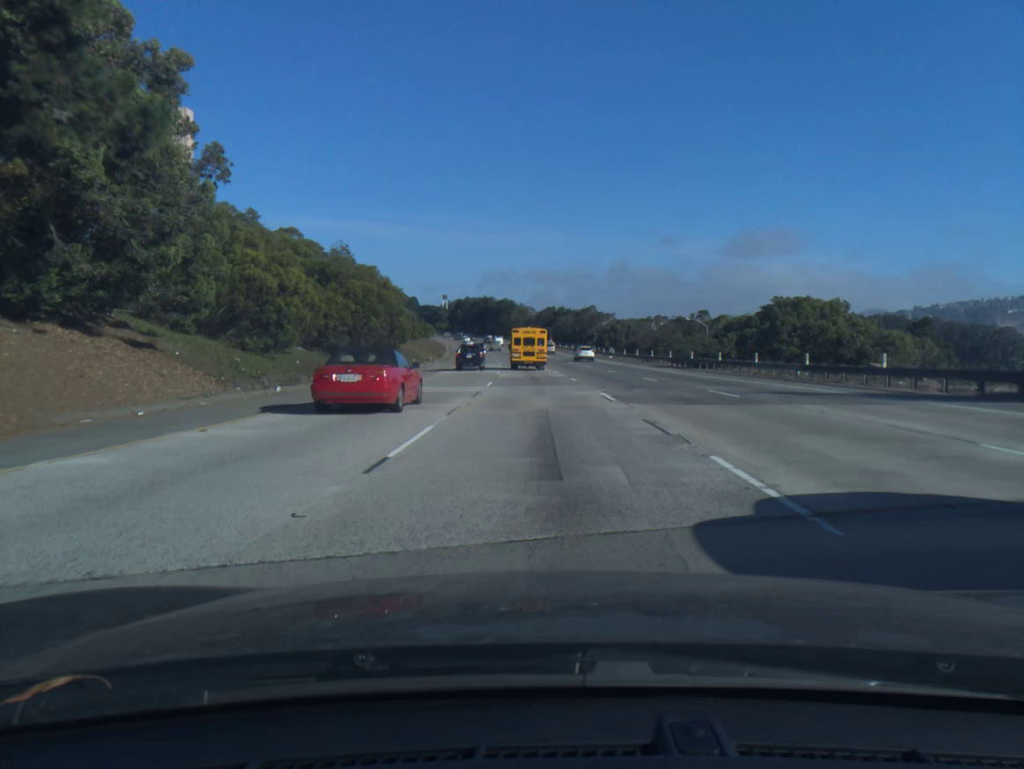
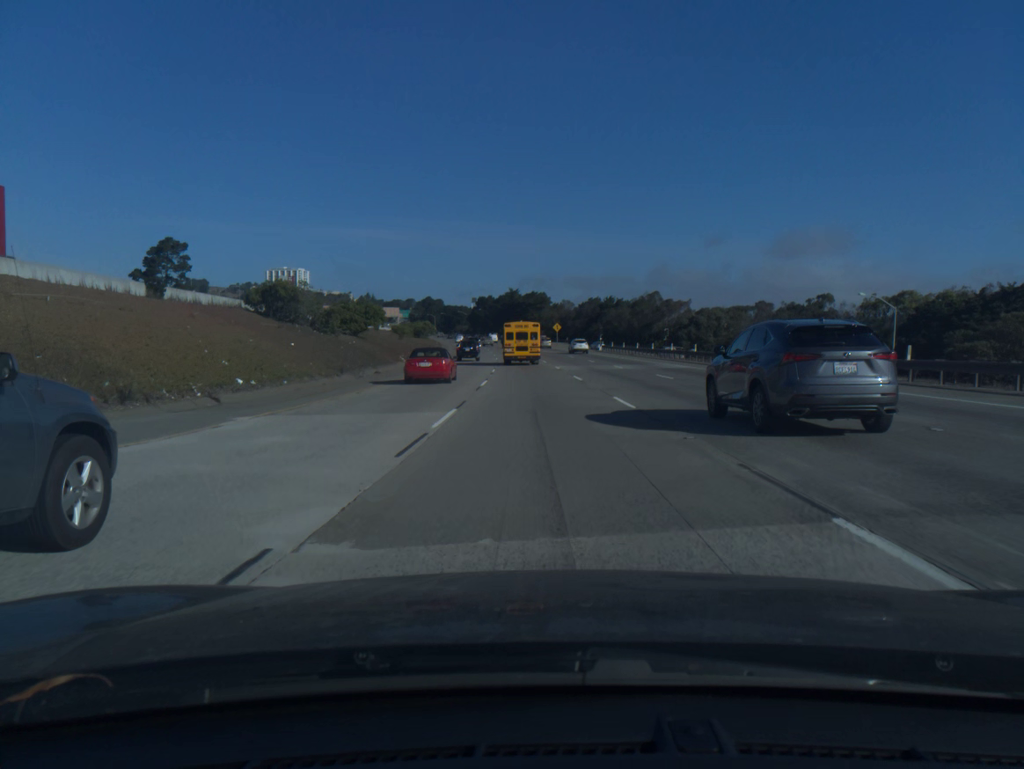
(-1.5, +62.1) m; -3°
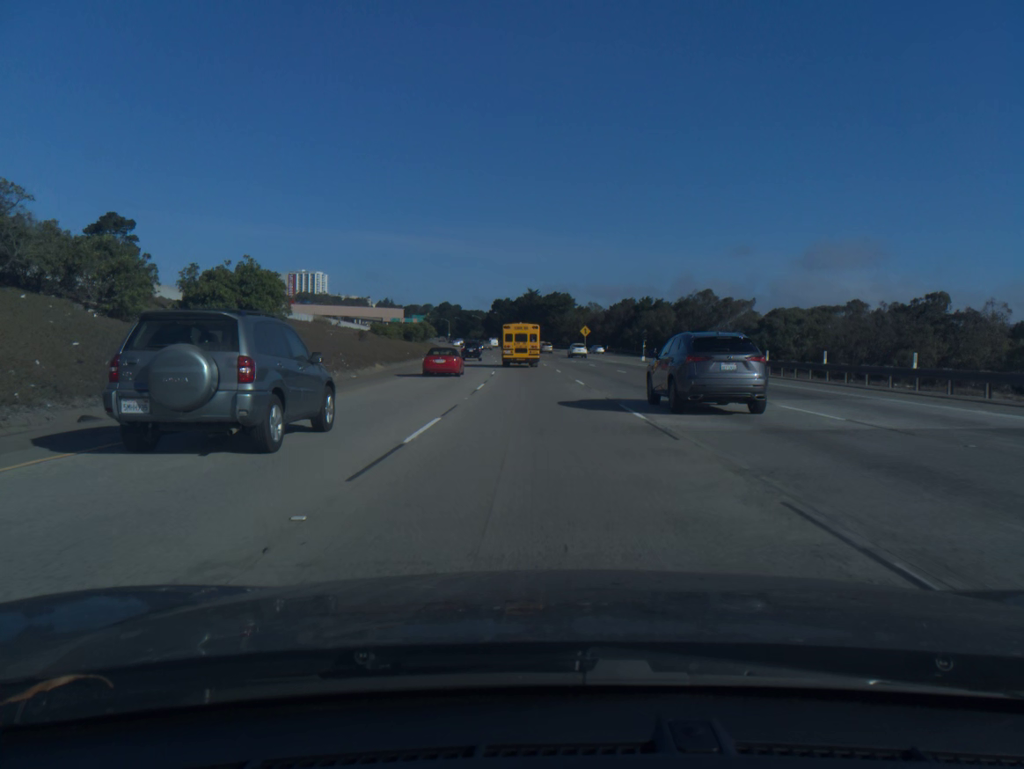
(-0.4, +30.9) m; -1°
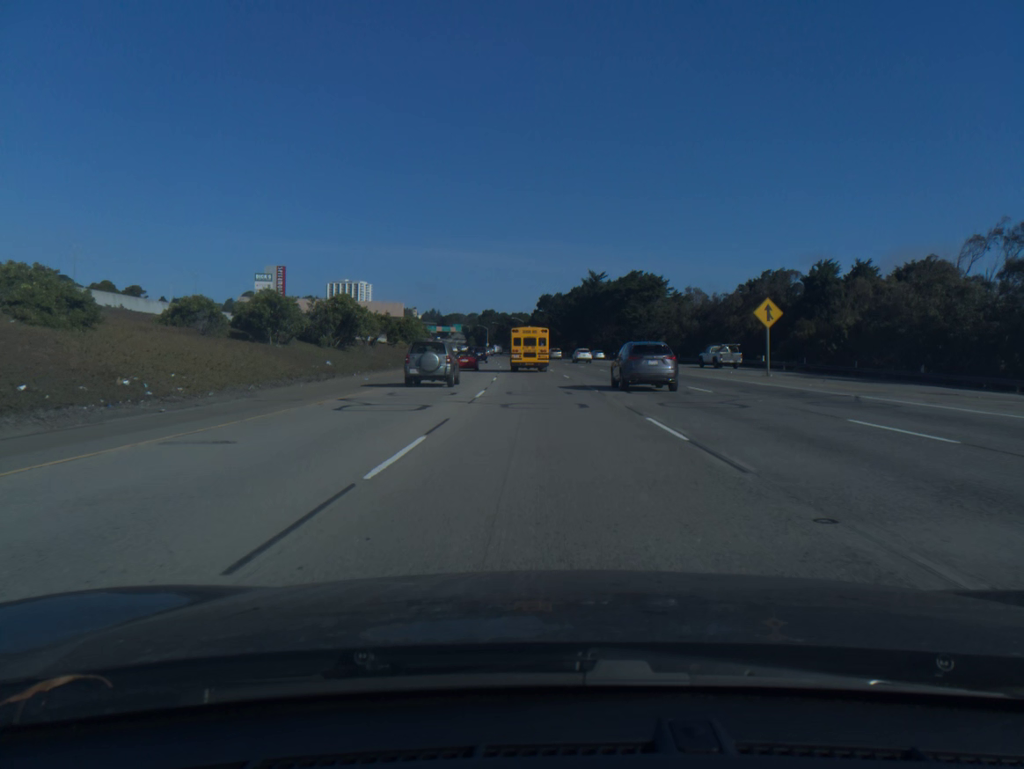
(-2.6, +76.2) m; -4°
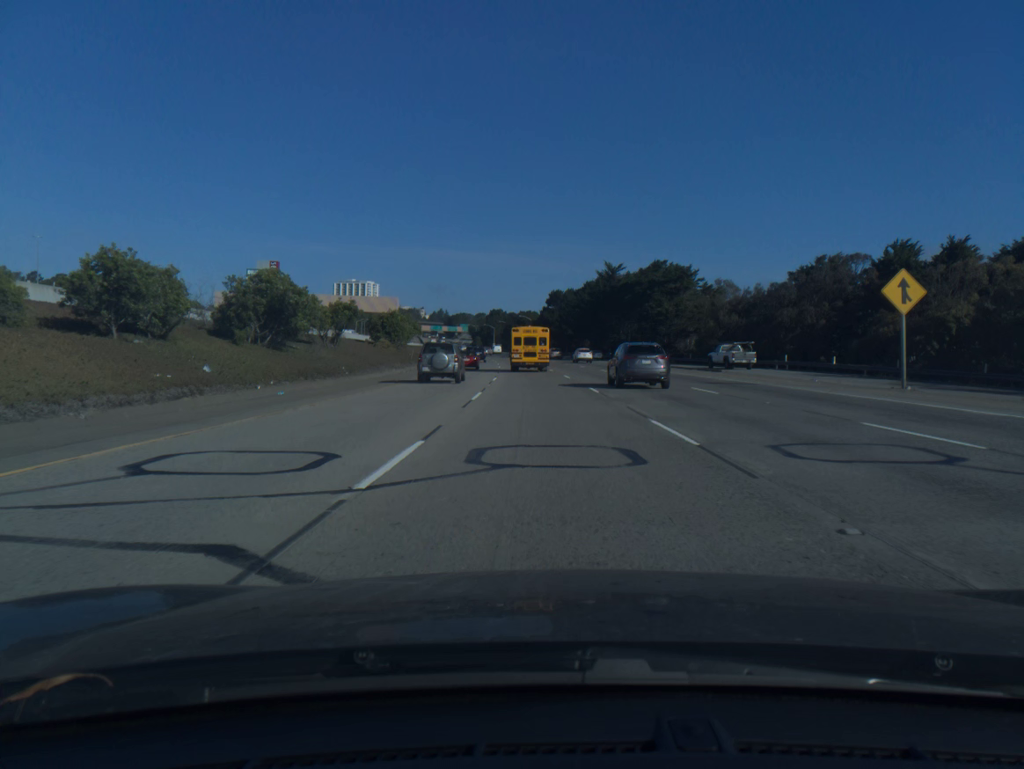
(-0.1, +15.1) m; -1°
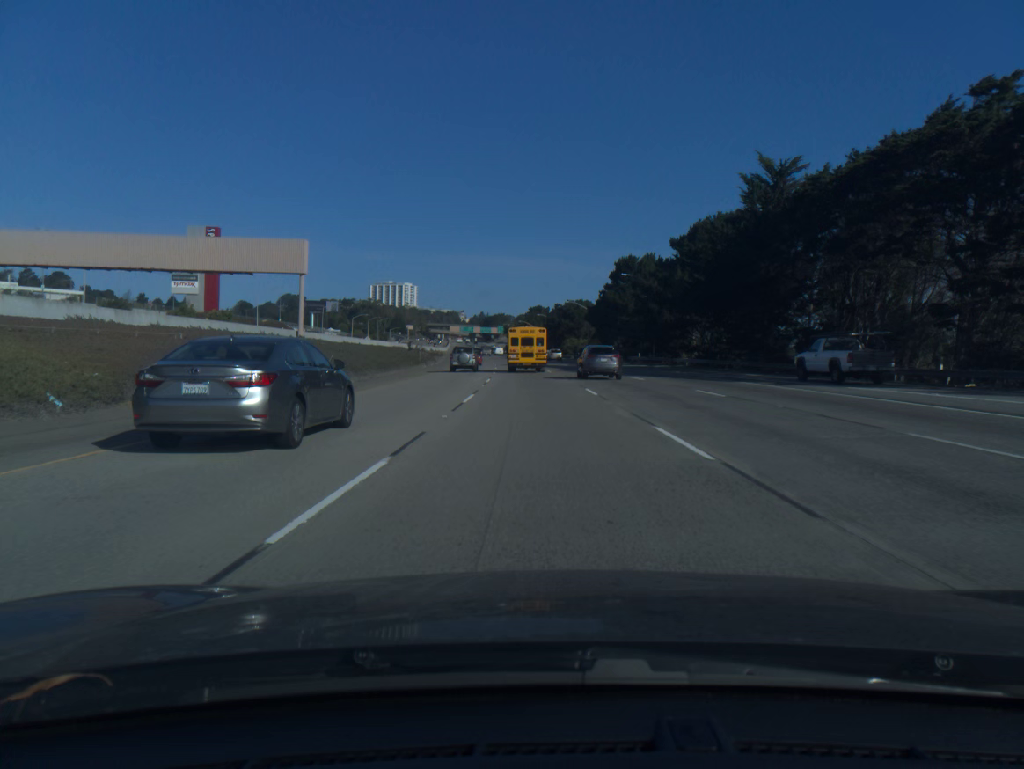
(-2.0, +74.7) m; -3°
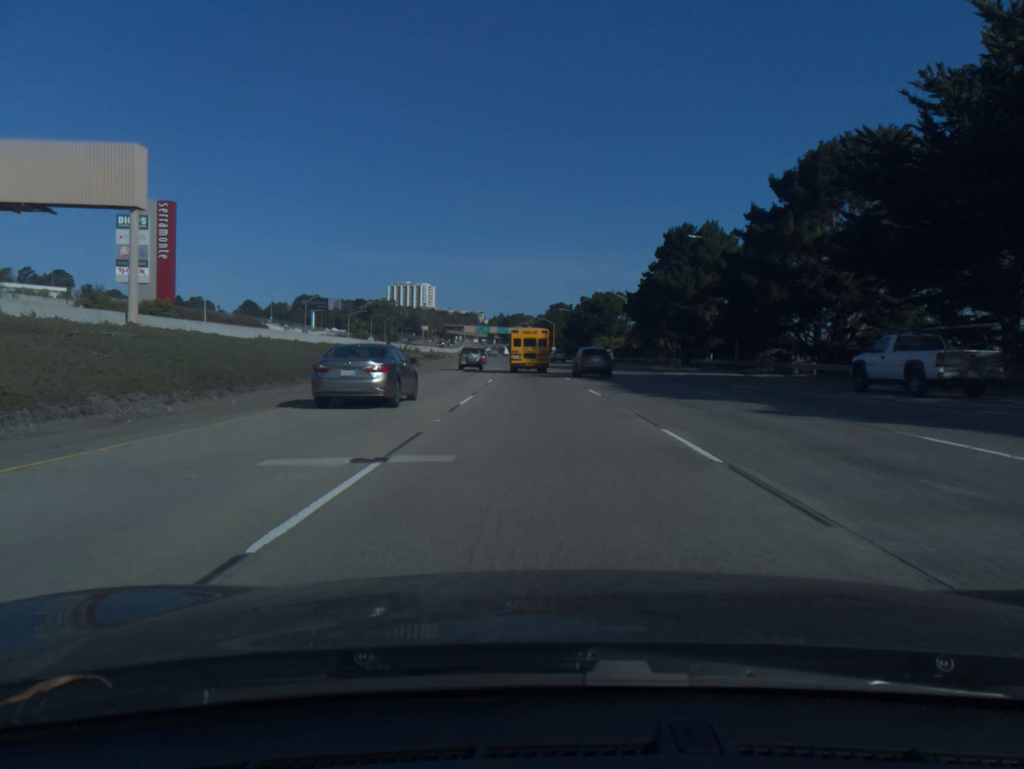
(-0.4, +29.4) m; -2°
